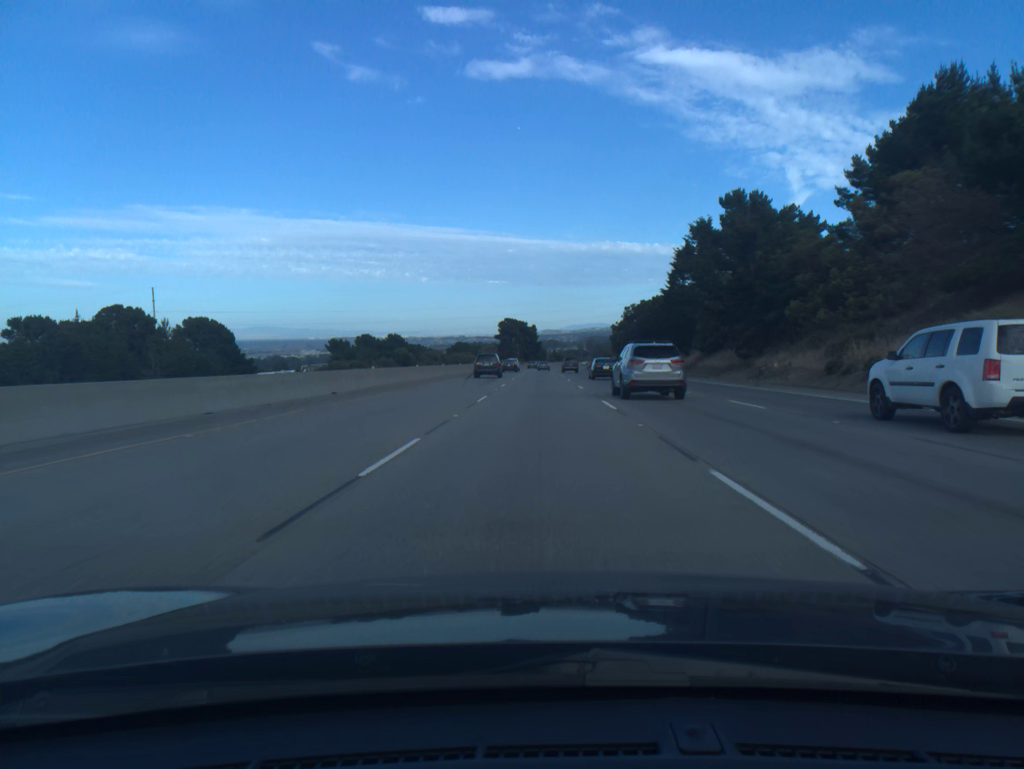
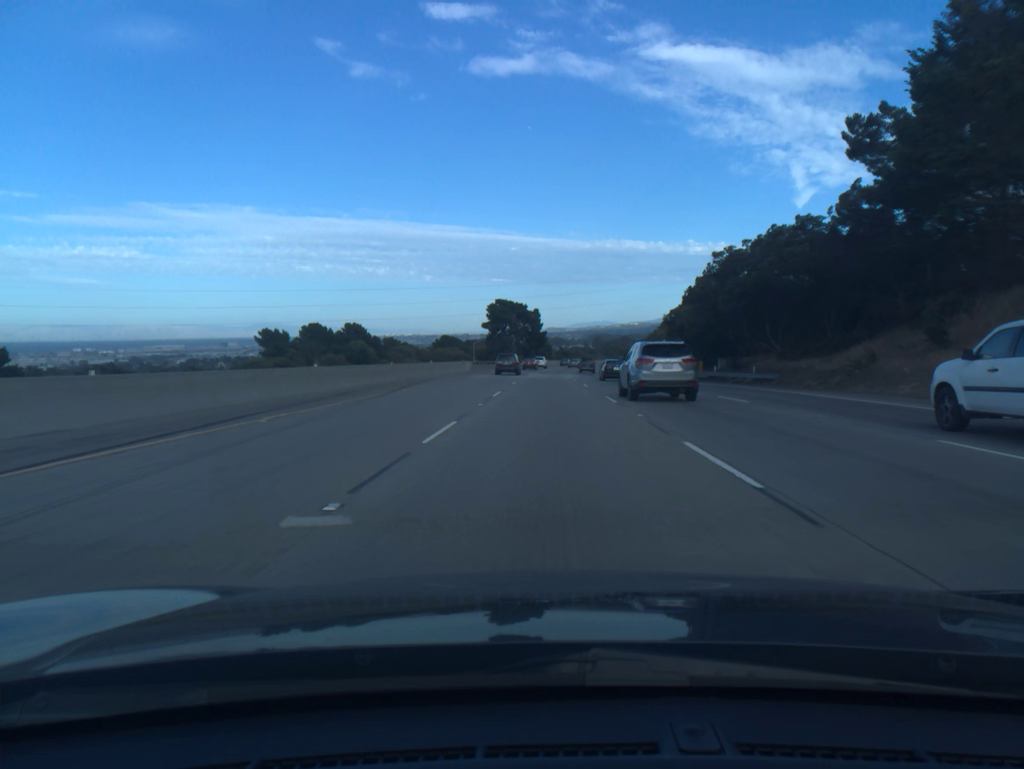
(-0.2, +55.6) m; 0°
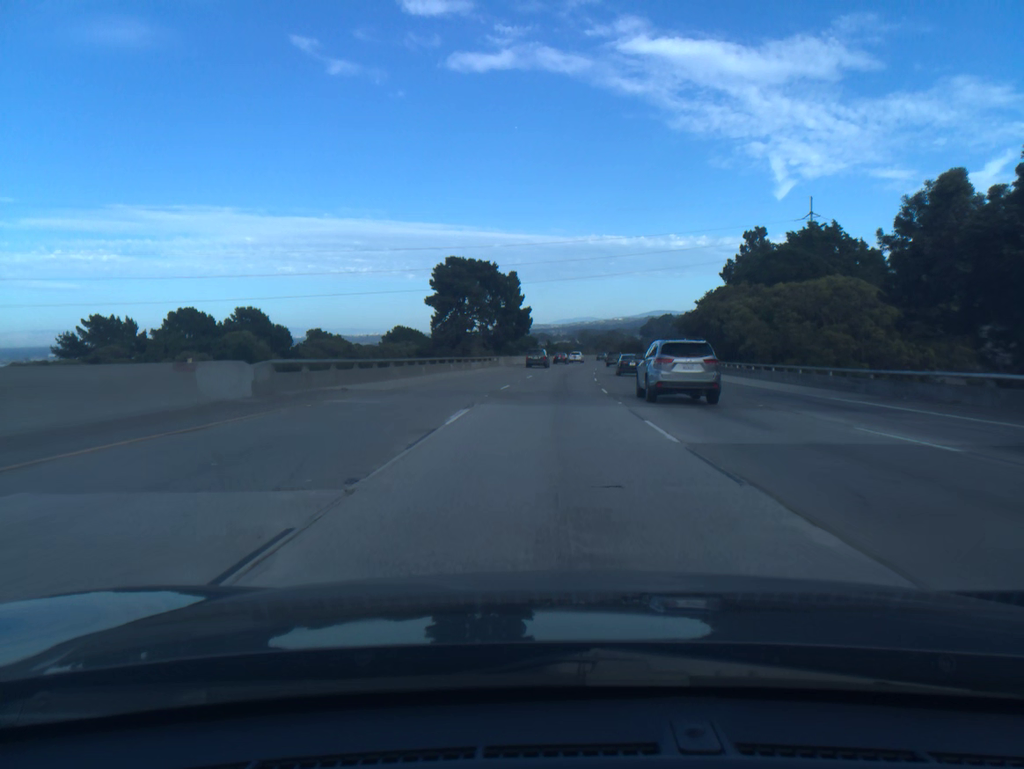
(+0.3, +55.6) m; +1°
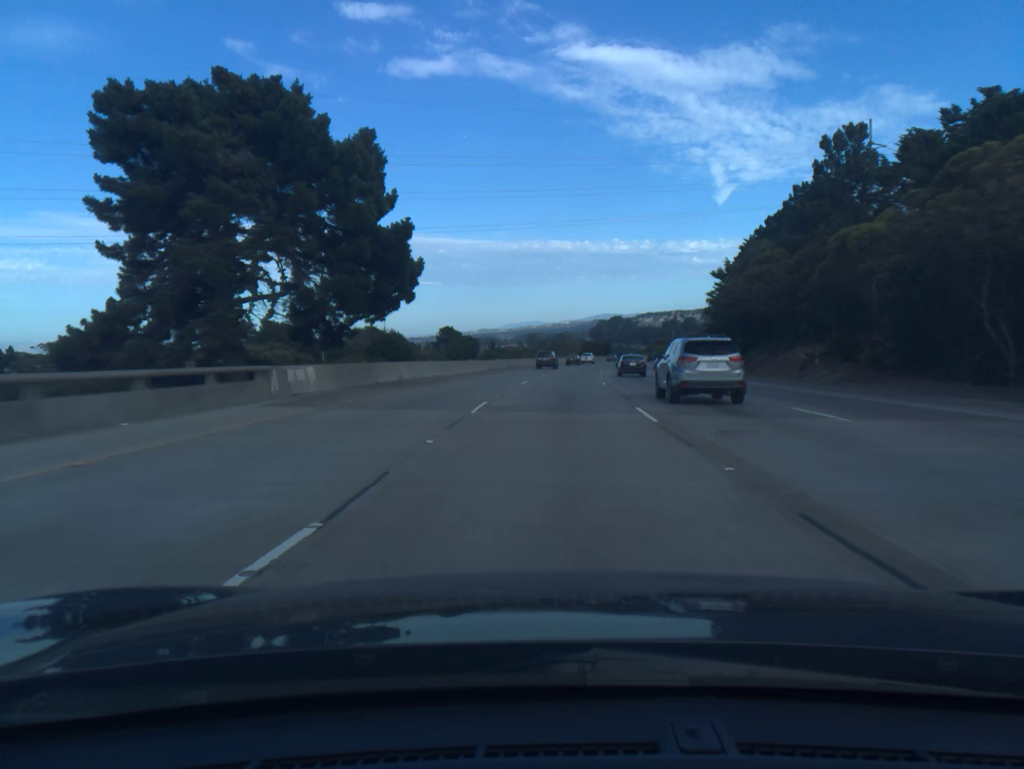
(+1.6, +55.5) m; +4°
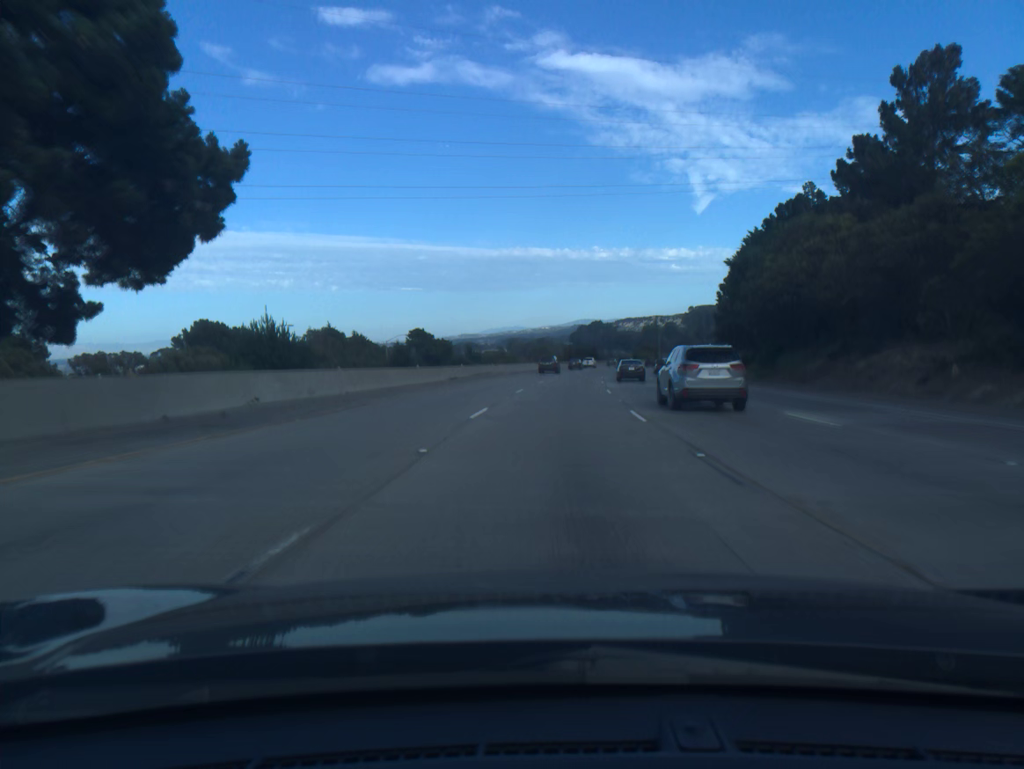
(+0.2, +18.5) m; +1°
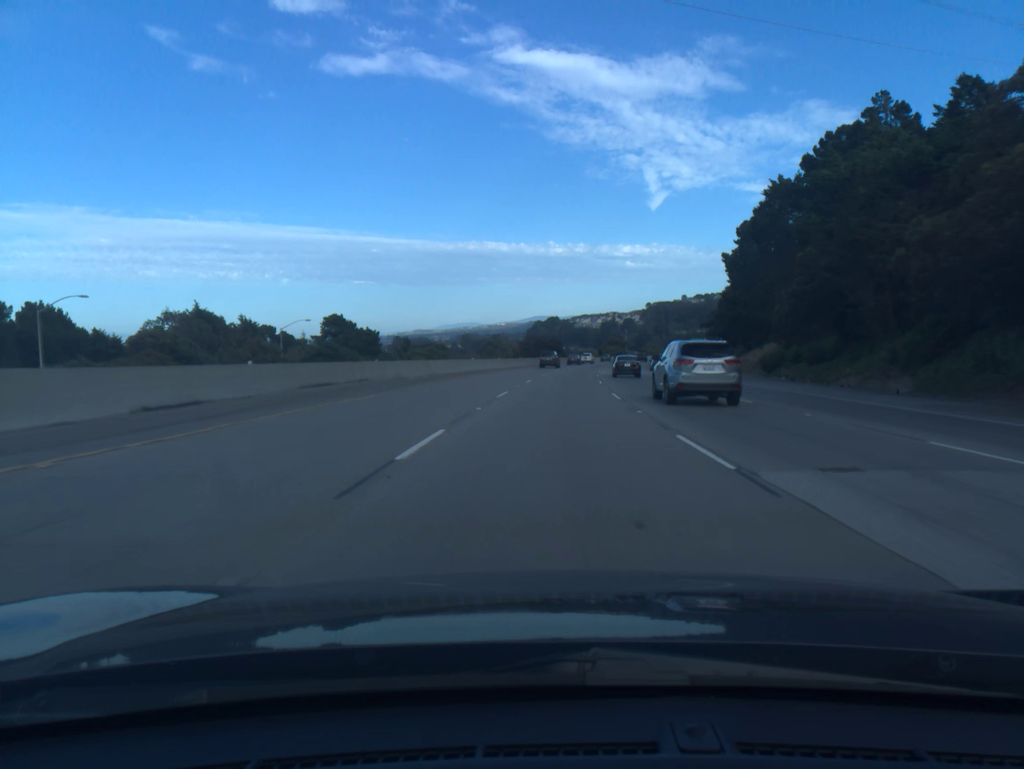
(+0.9, +36.9) m; +3°
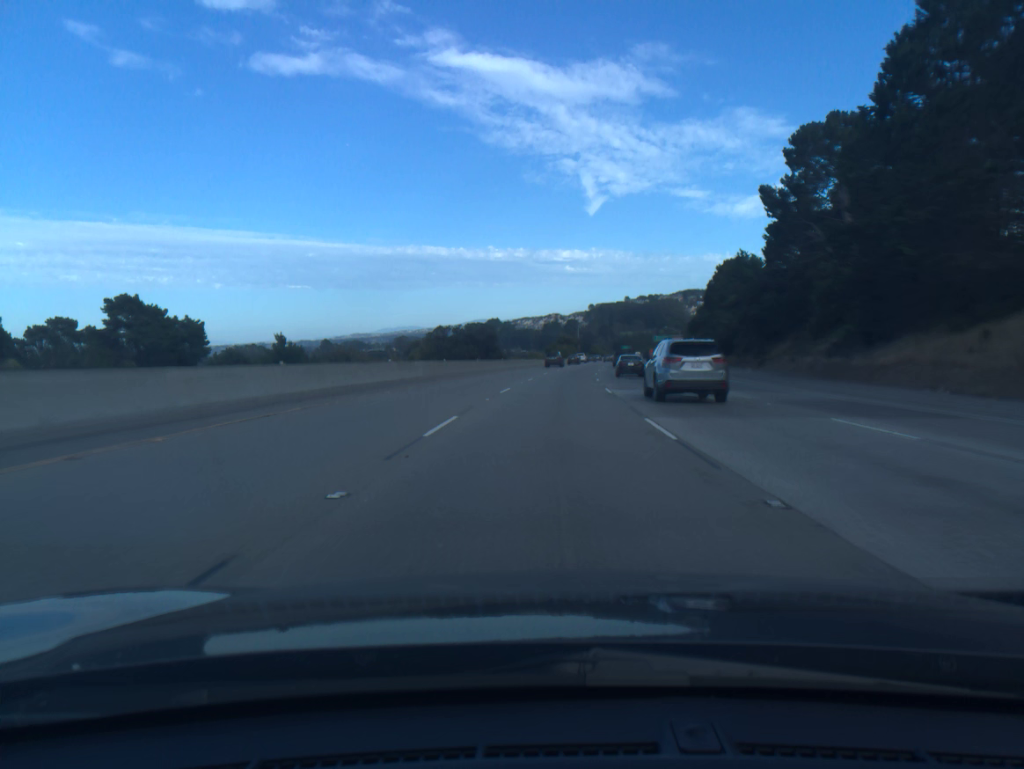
(+2.2, +55.5) m; +4°
